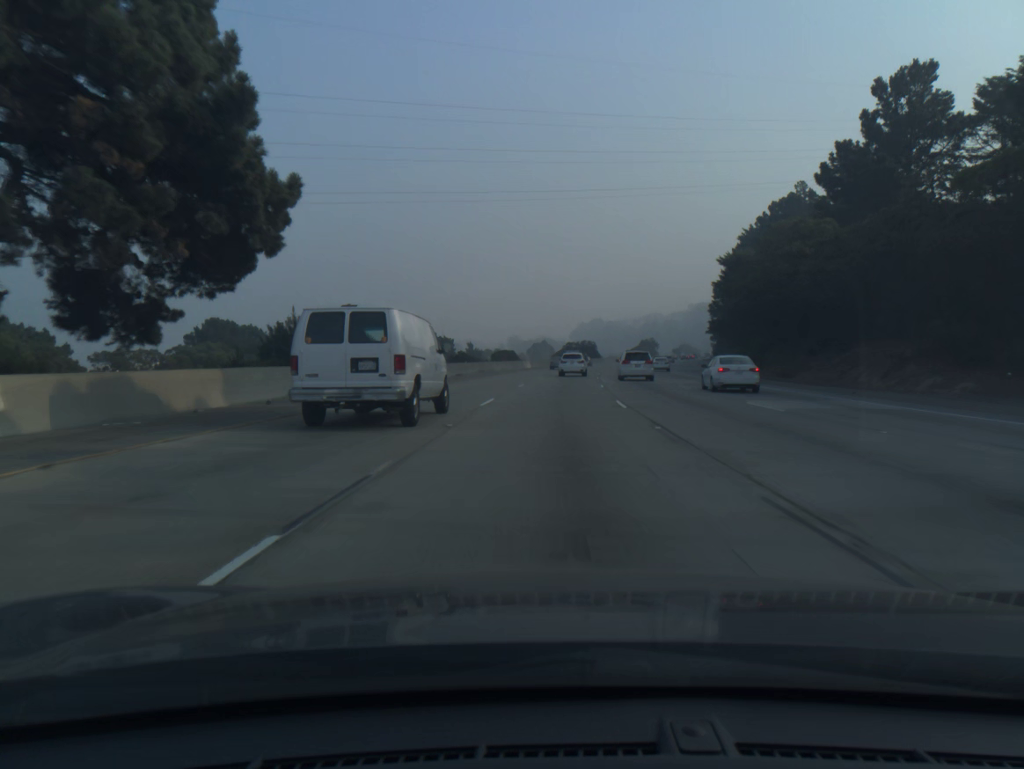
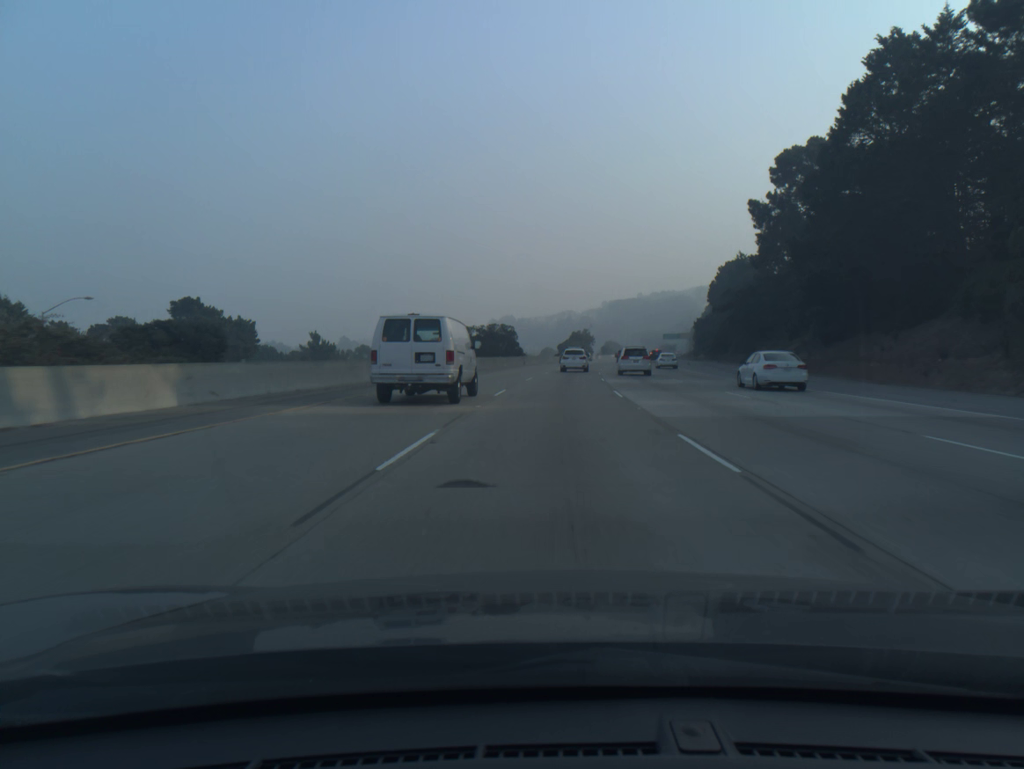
(+4.8, +84.6) m; +7°
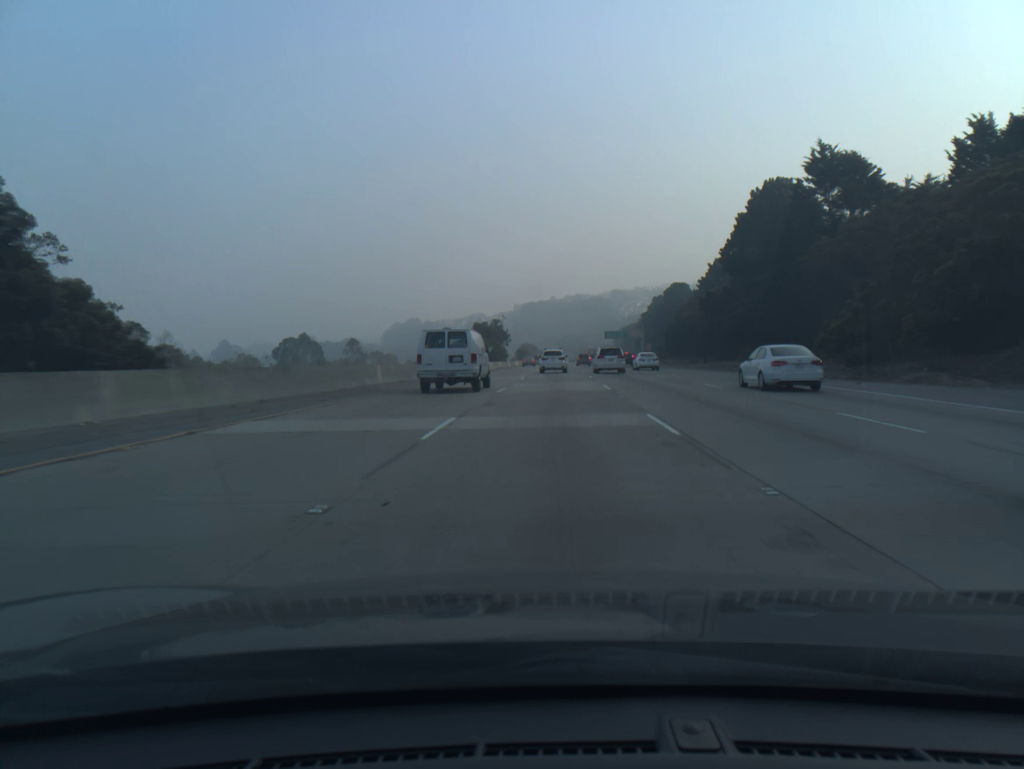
(+4.9, +84.7) m; +6°
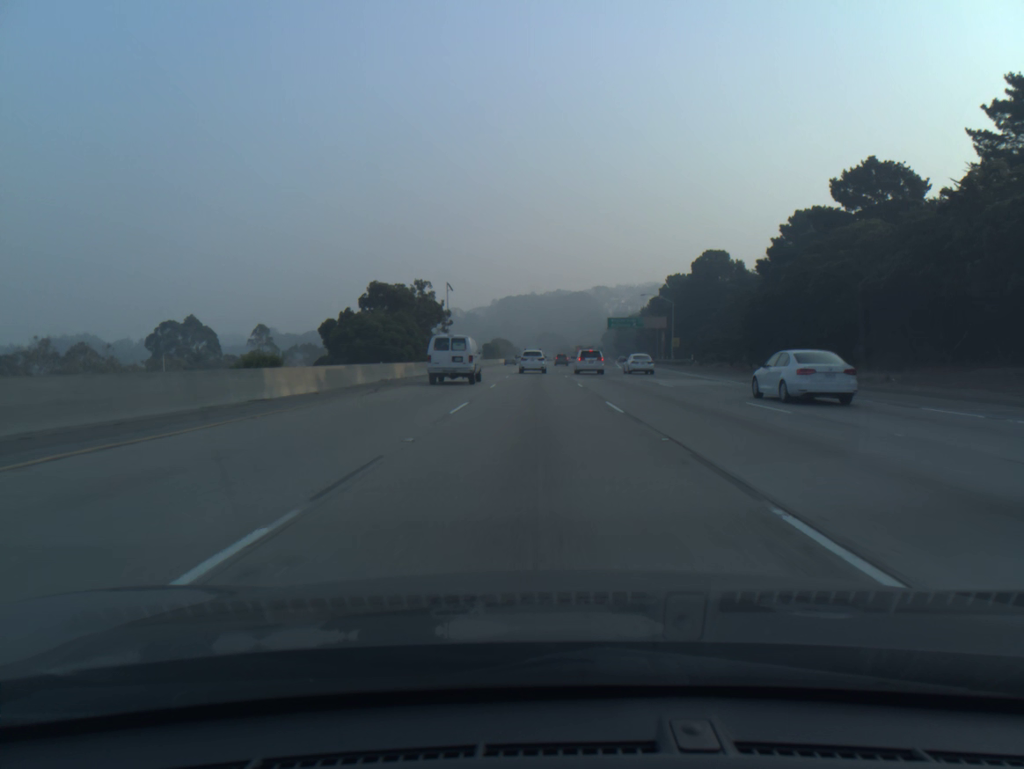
(+1.4, +67.8) m; +2°
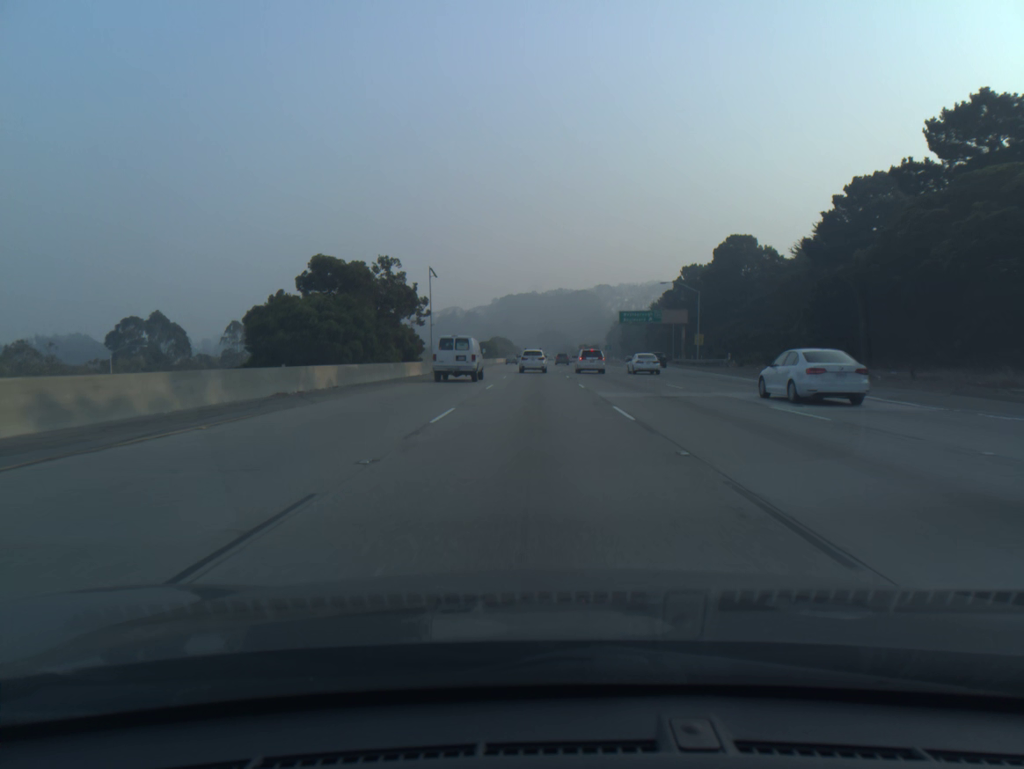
(0.0, +17.0) m; 0°
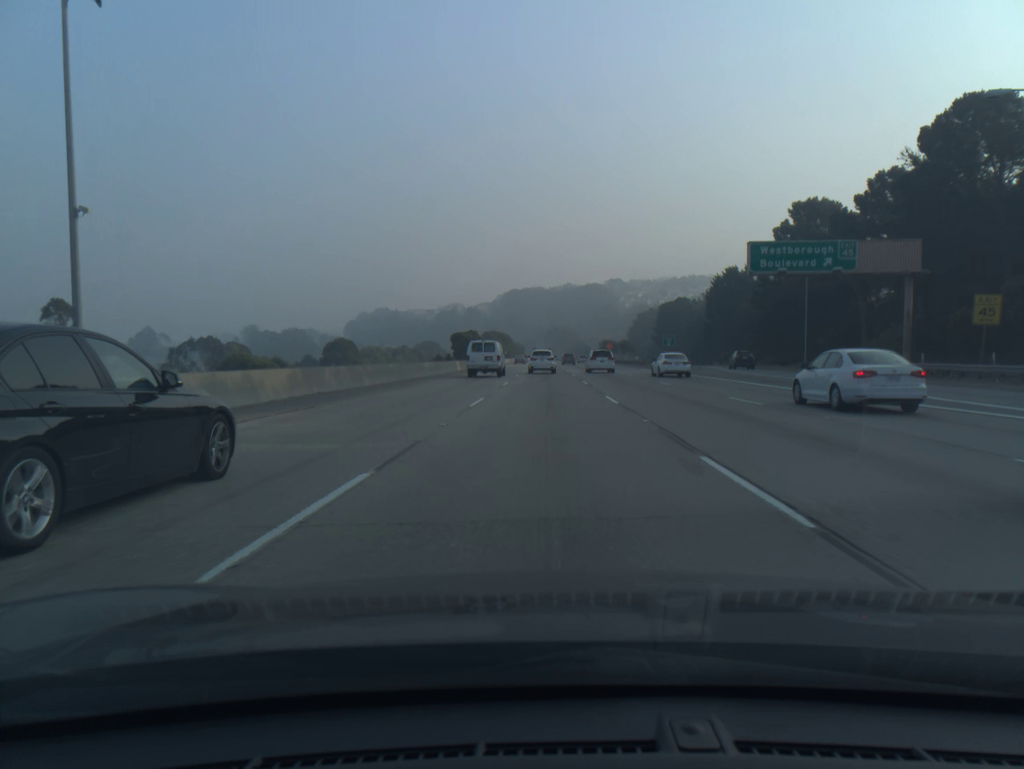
(-0.4, +67.7) m; 0°
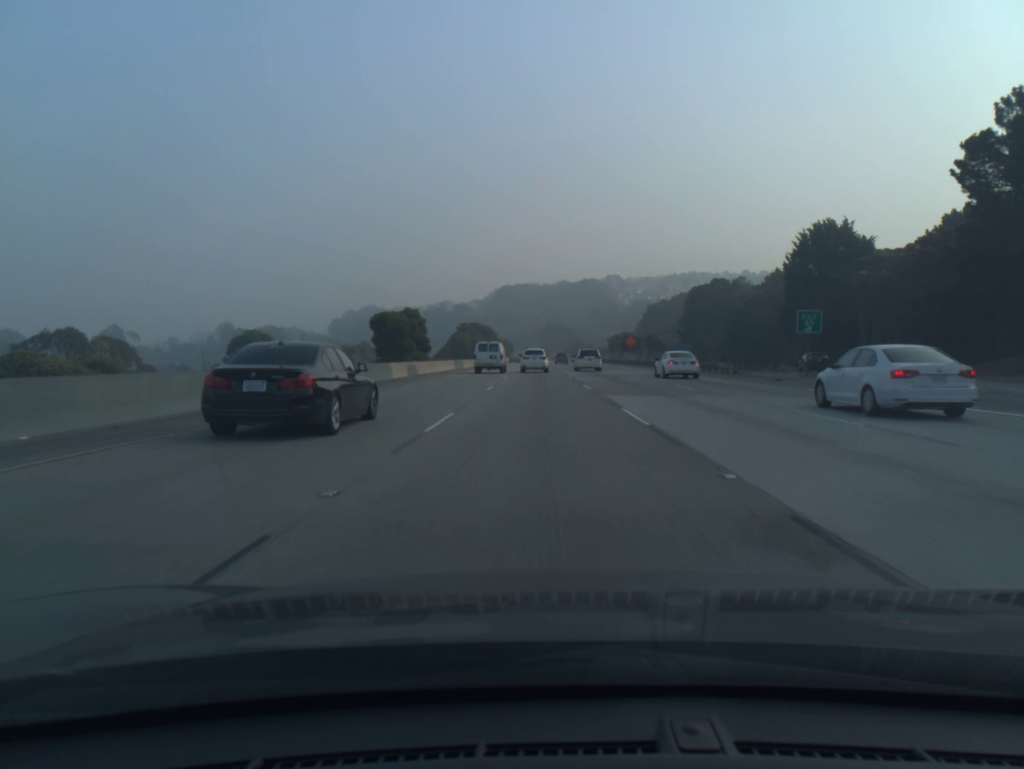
(+0.2, +50.6) m; 0°
